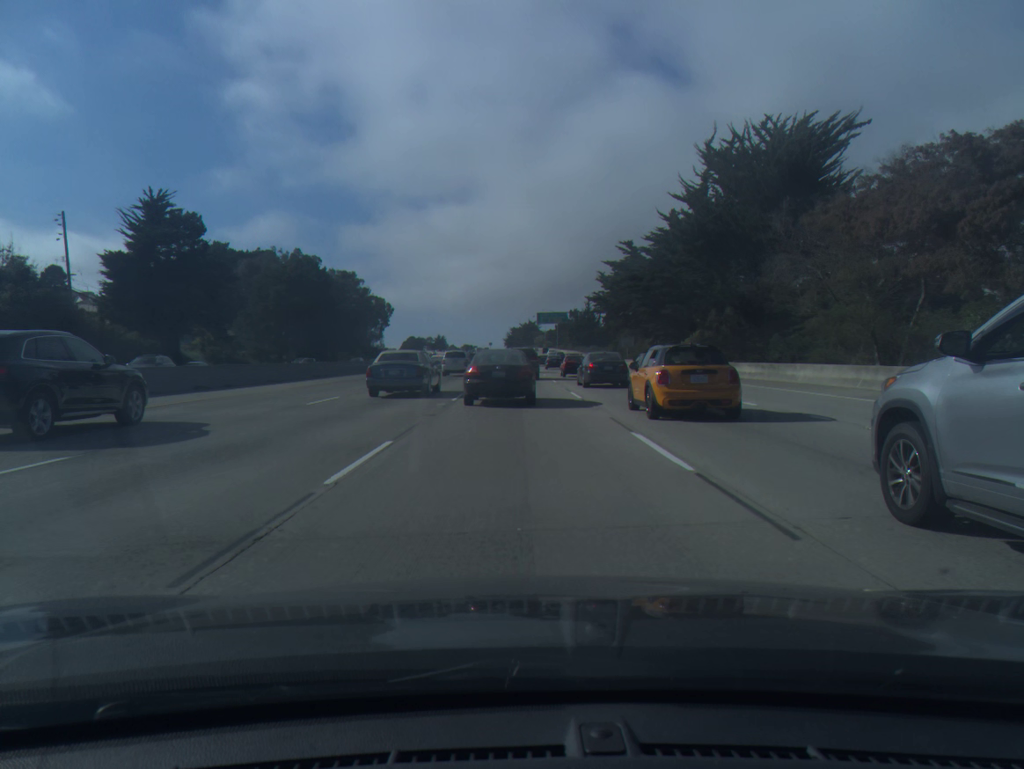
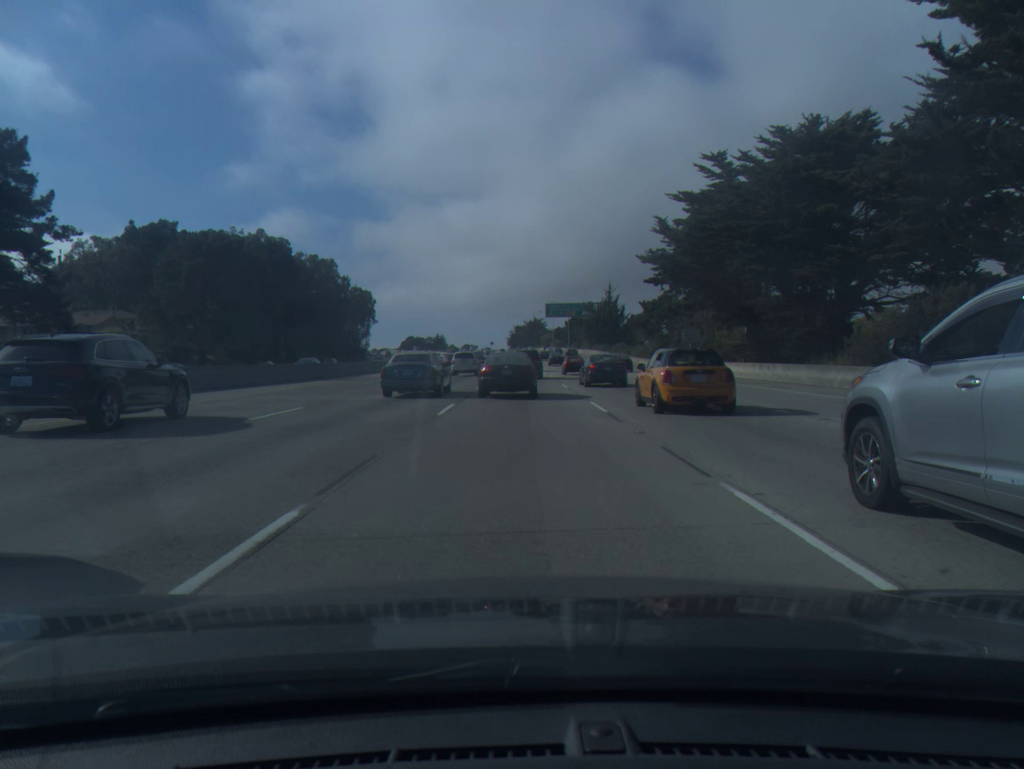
(-0.1, +34.1) m; 0°
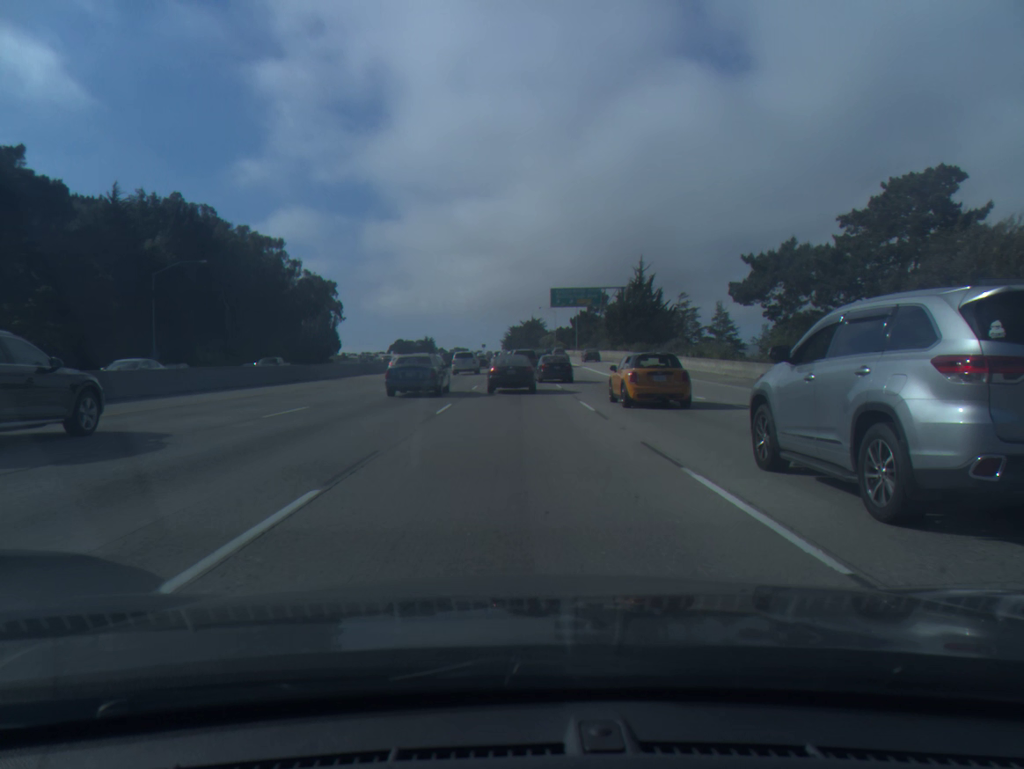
(+0.1, +42.7) m; 0°
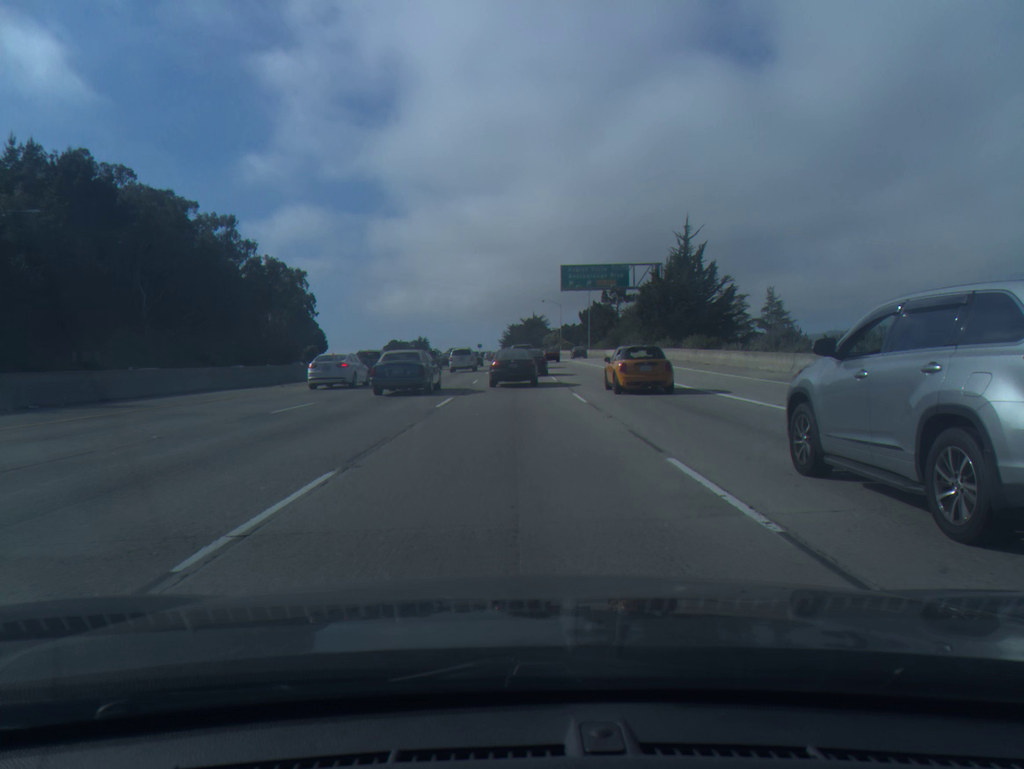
(0.0, +28.0) m; 0°
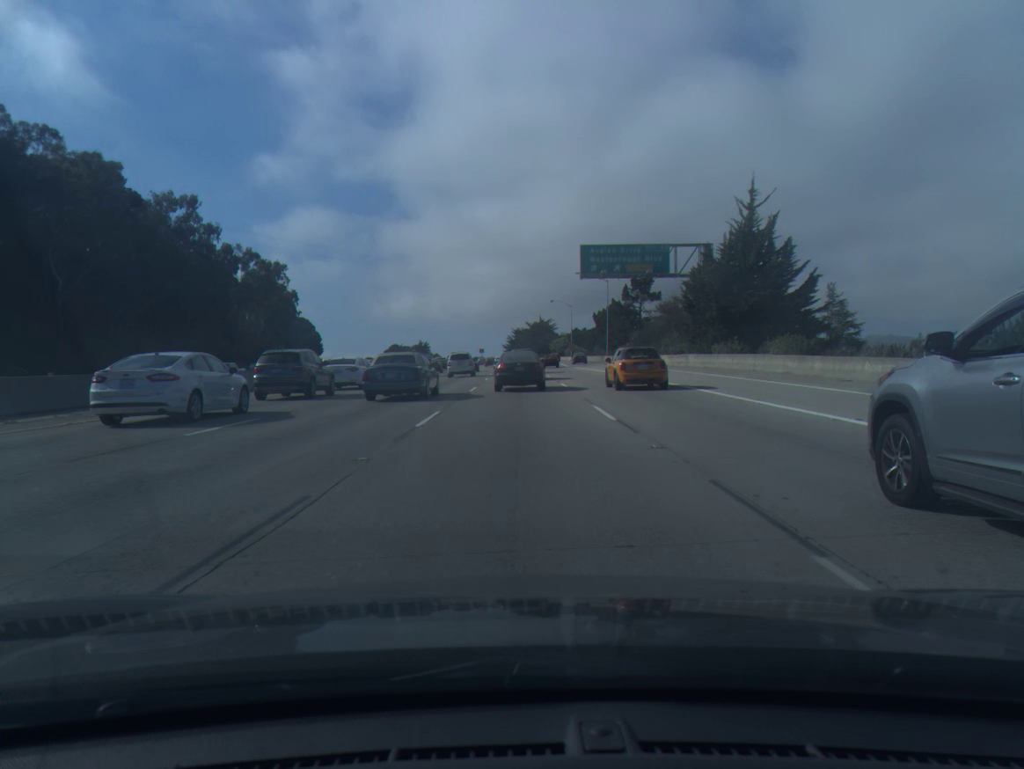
(0.0, +19.7) m; 0°
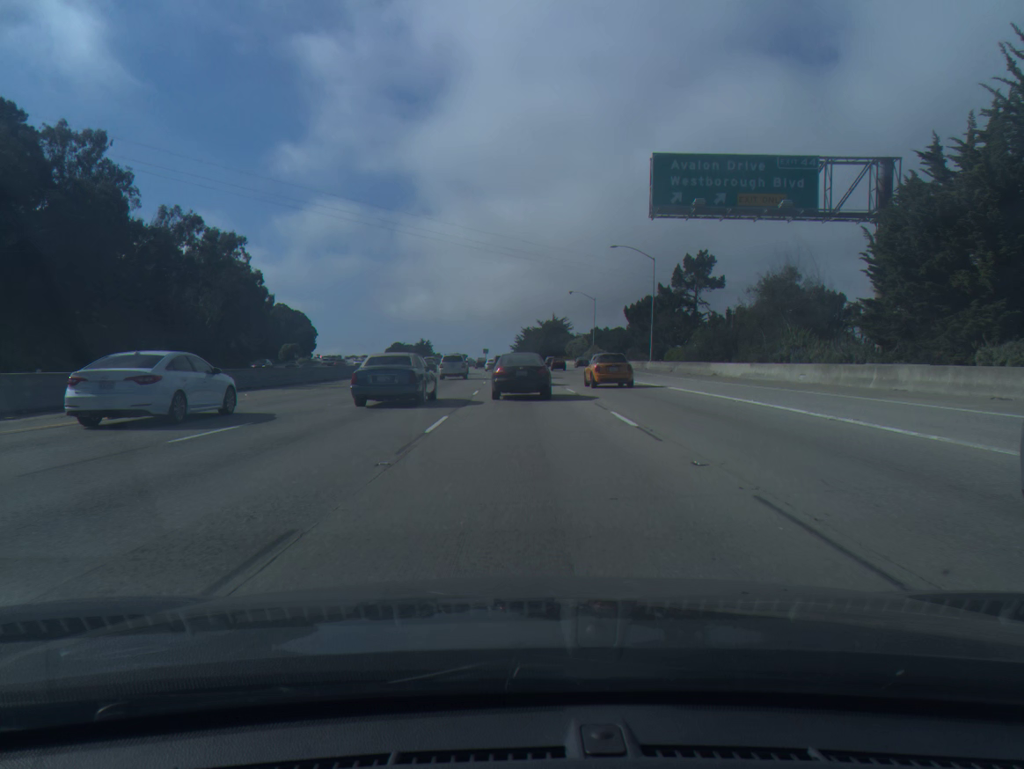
(-0.2, +30.2) m; -1°
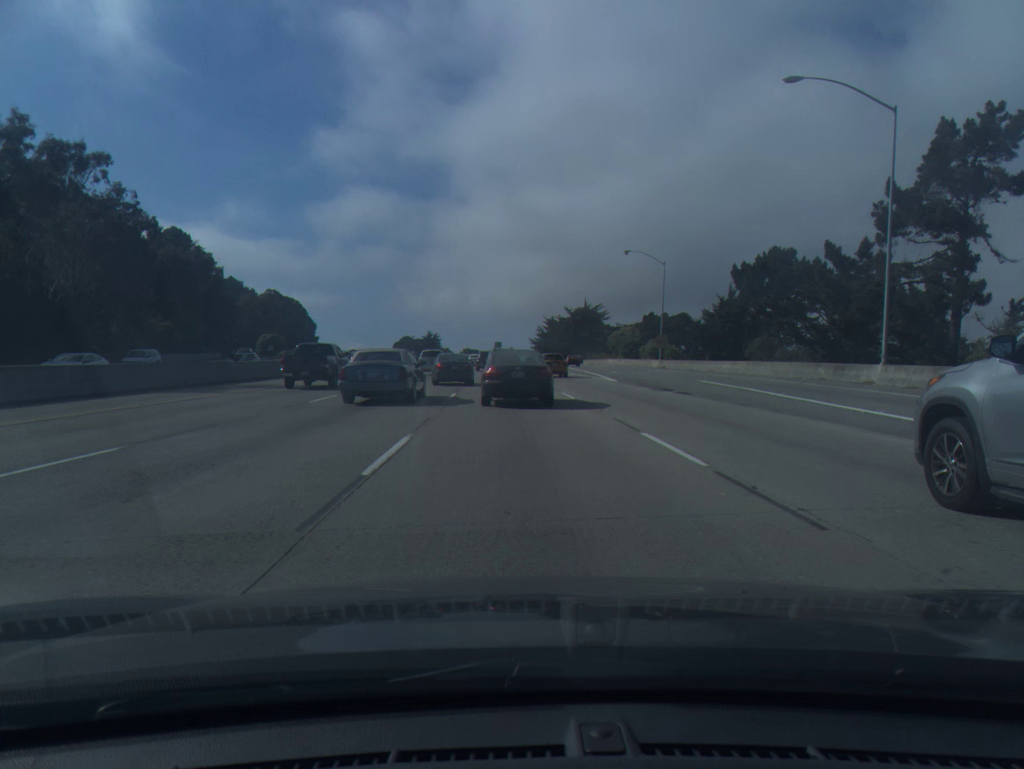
(-0.6, +49.0) m; -1°
